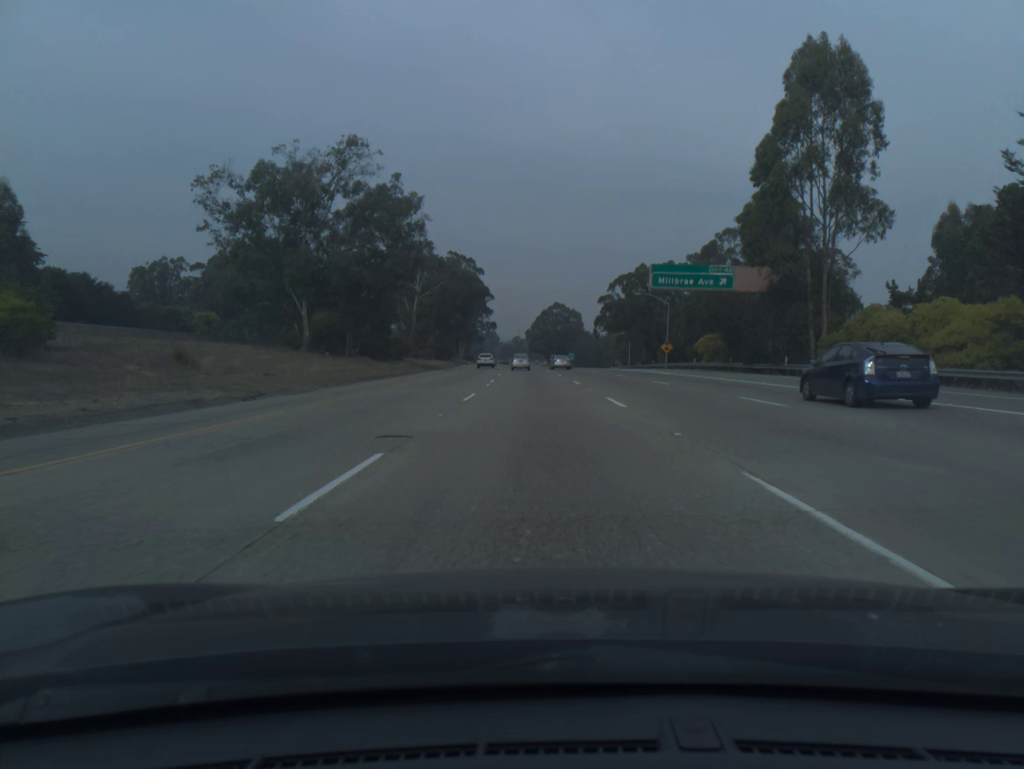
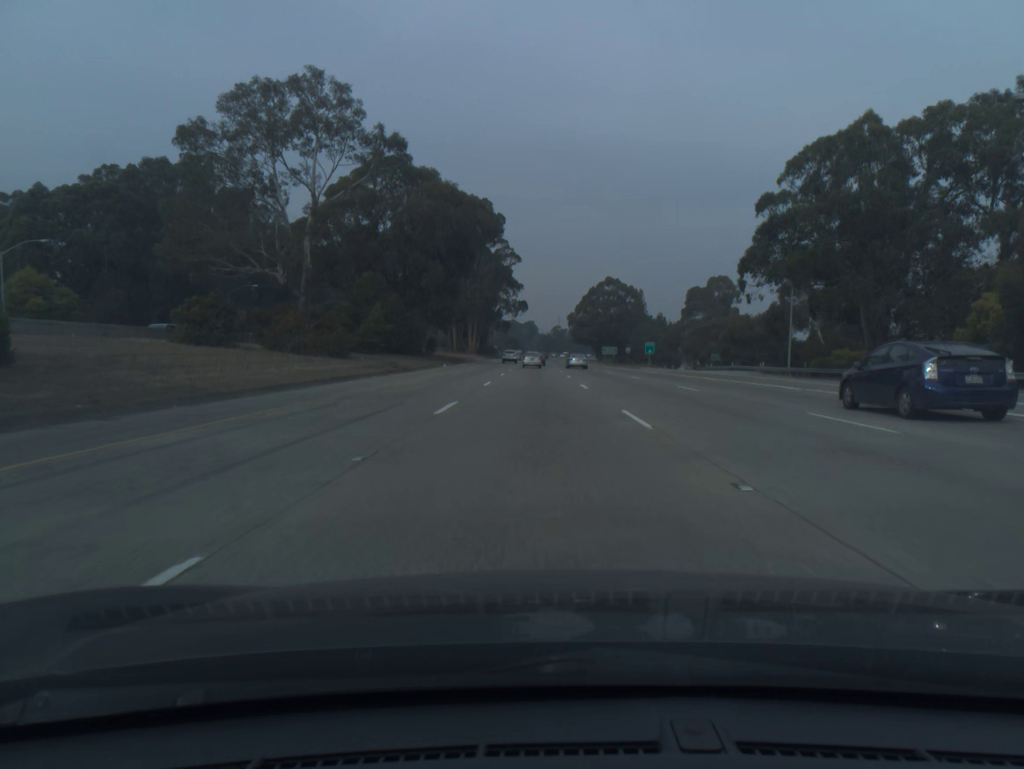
(-1.9, +78.1) m; -3°
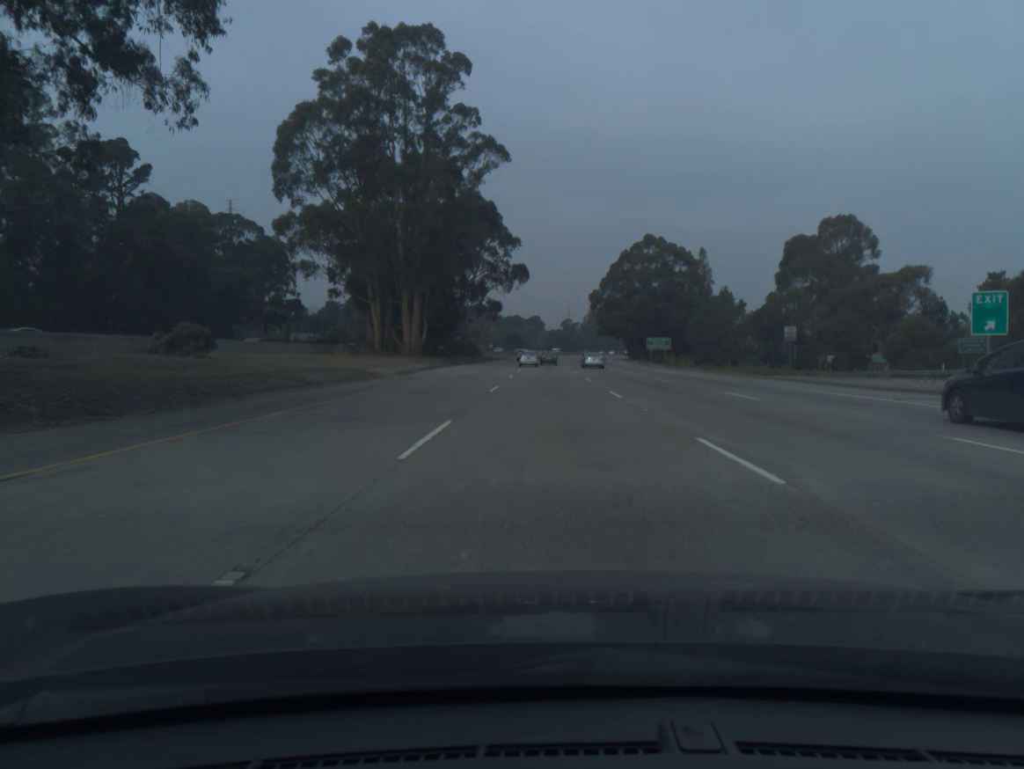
(-1.0, +78.4) m; -1°
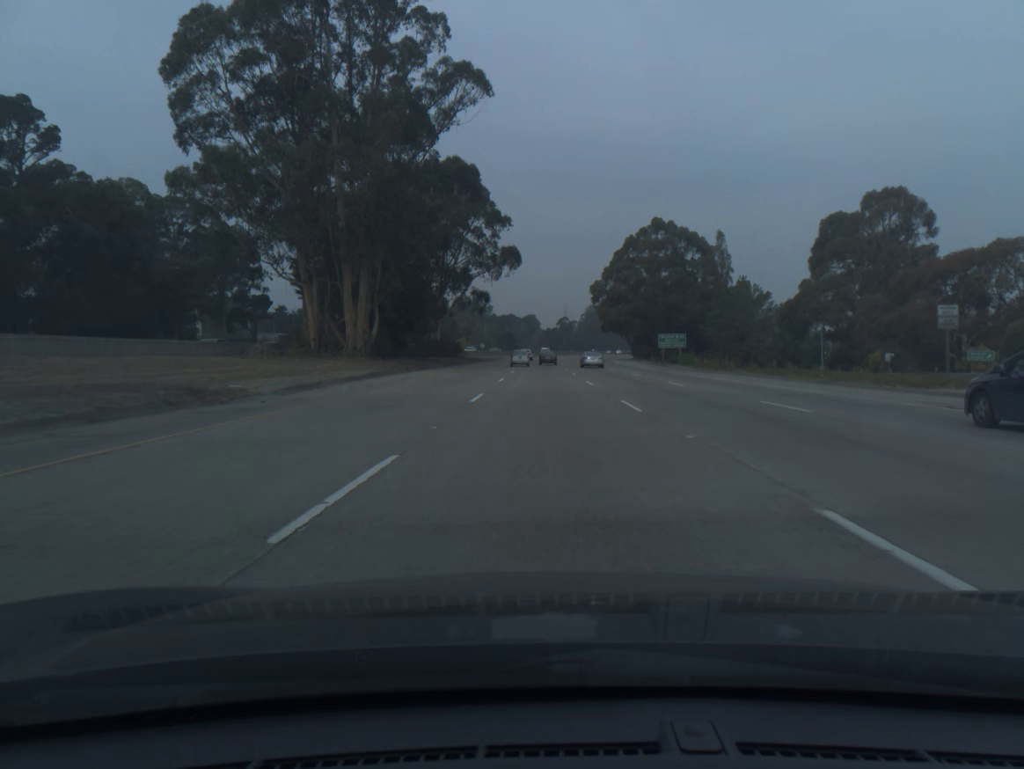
(0.0, +19.6) m; 0°
